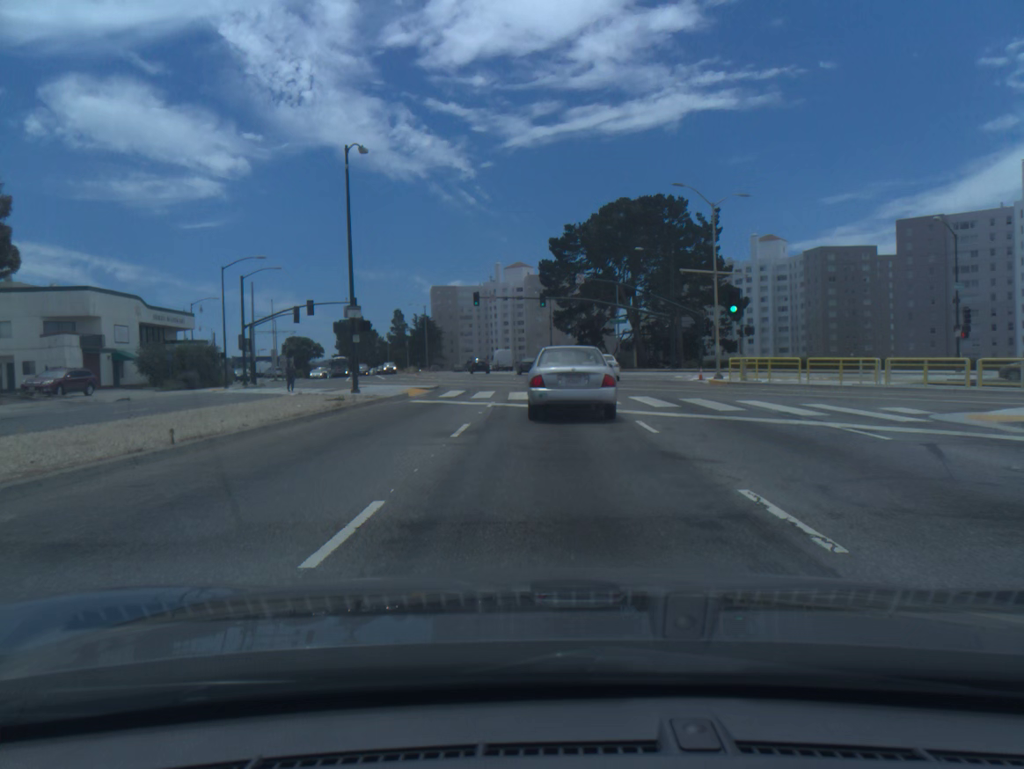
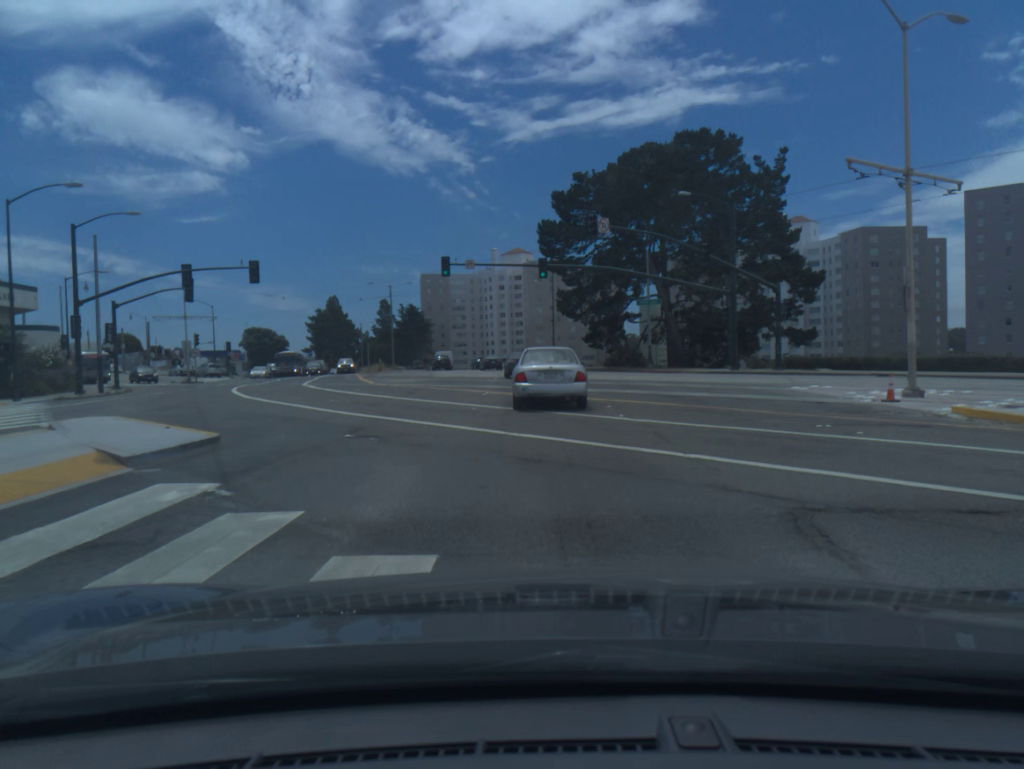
(0.0, +23.7) m; 0°
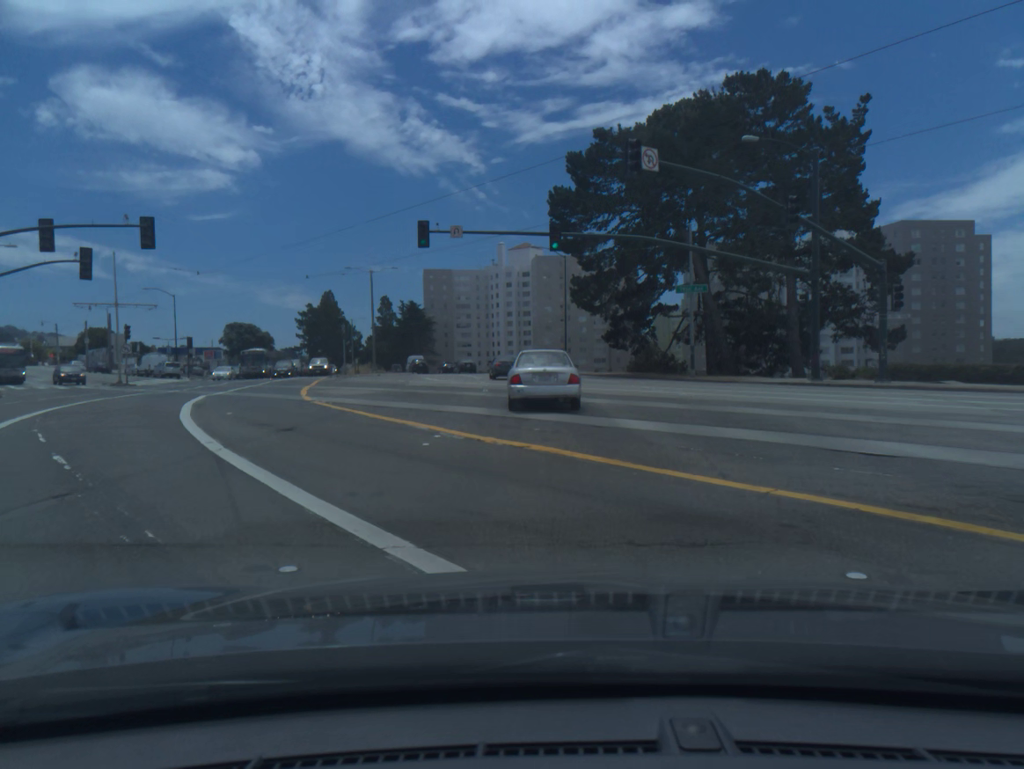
(-0.1, +13.6) m; -1°
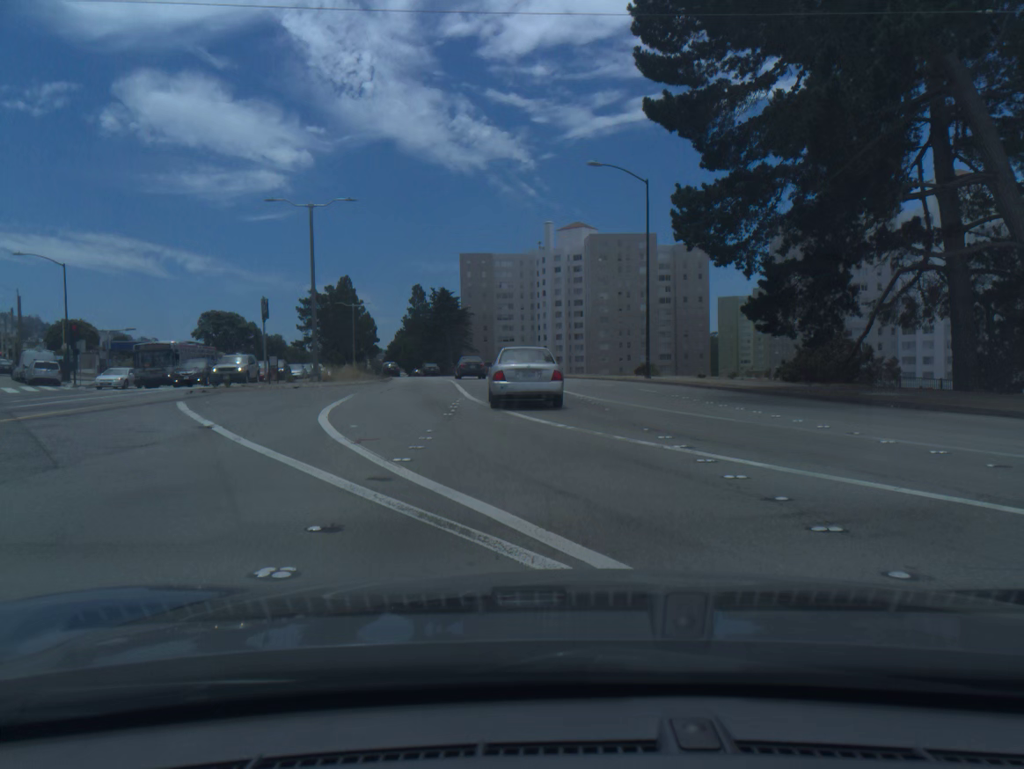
(-0.6, +30.0) m; -3°
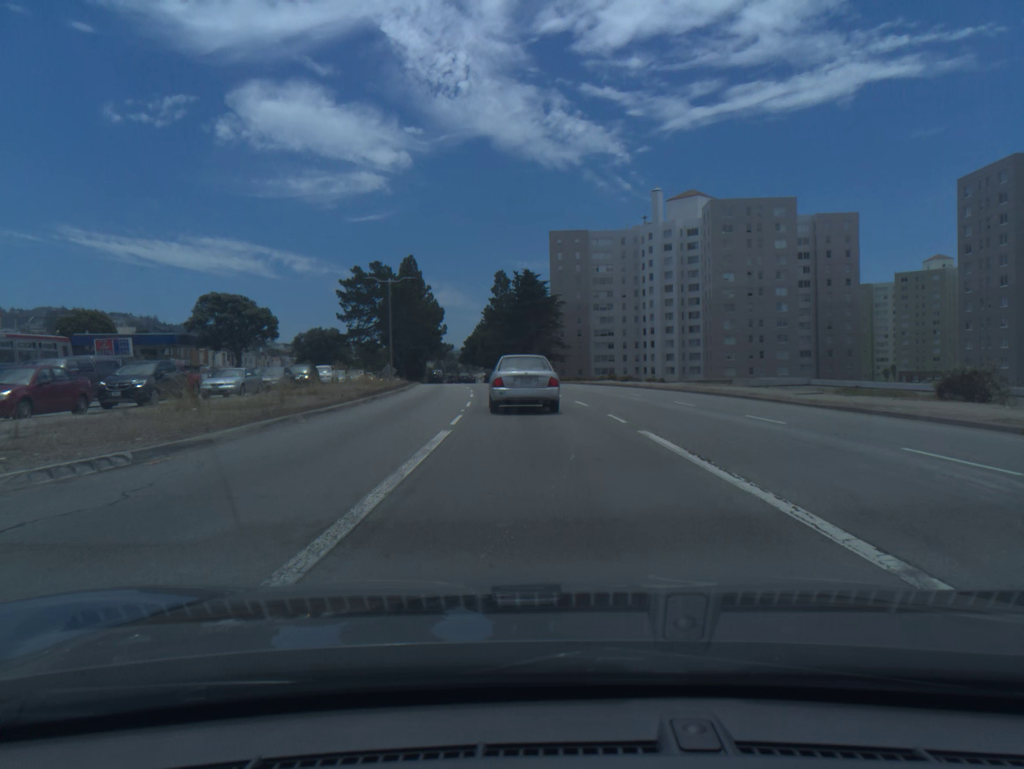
(-2.0, +31.9) m; -7°
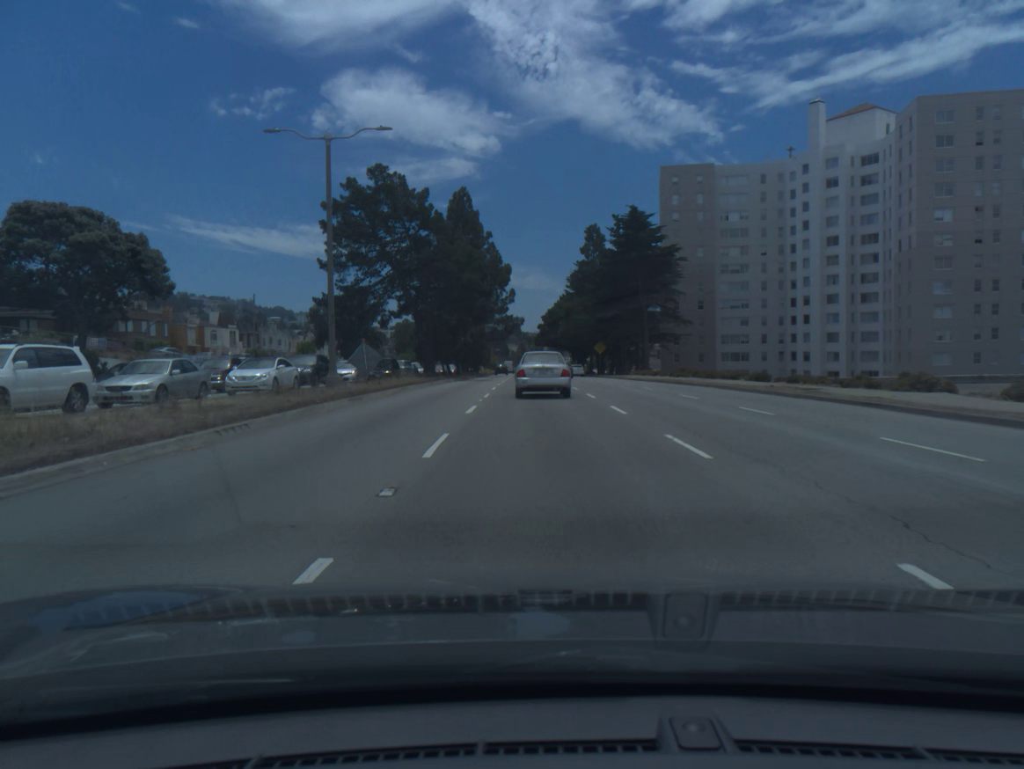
(-2.6, +42.6) m; -6°
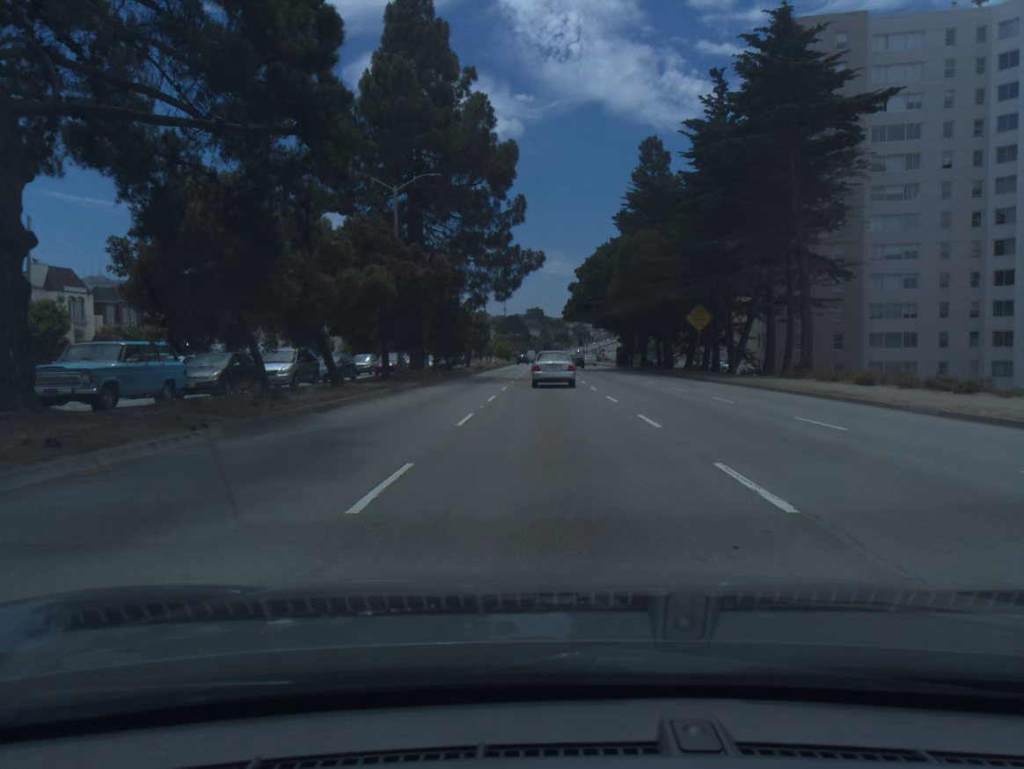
(-0.8, +47.9) m; -2°
